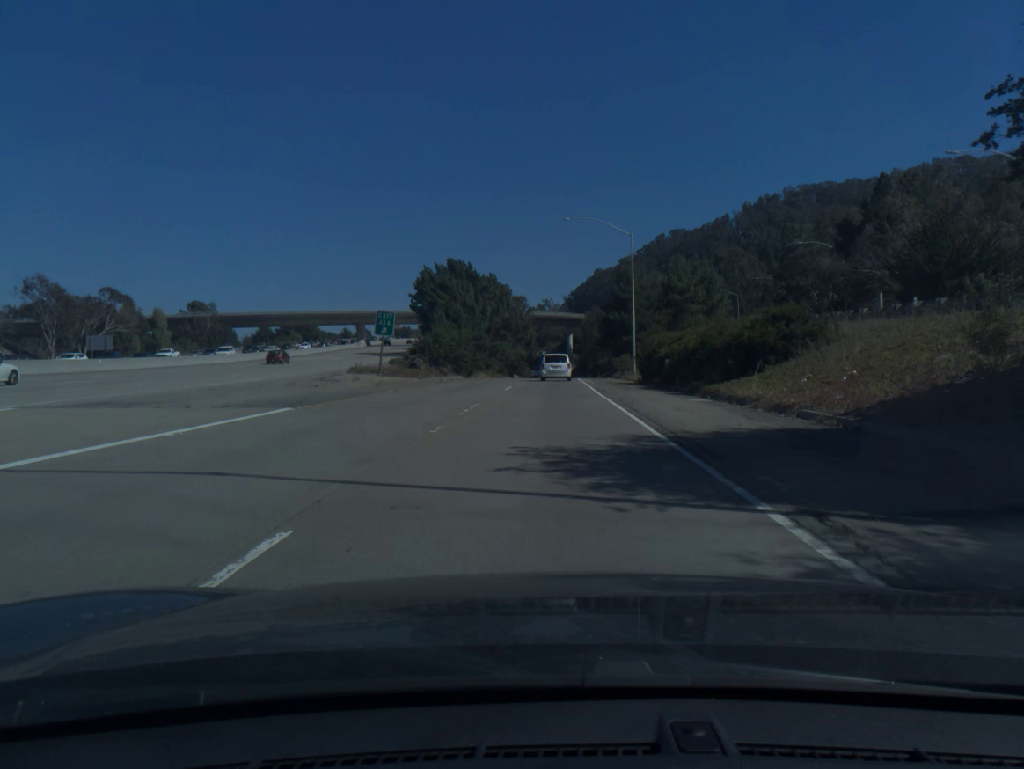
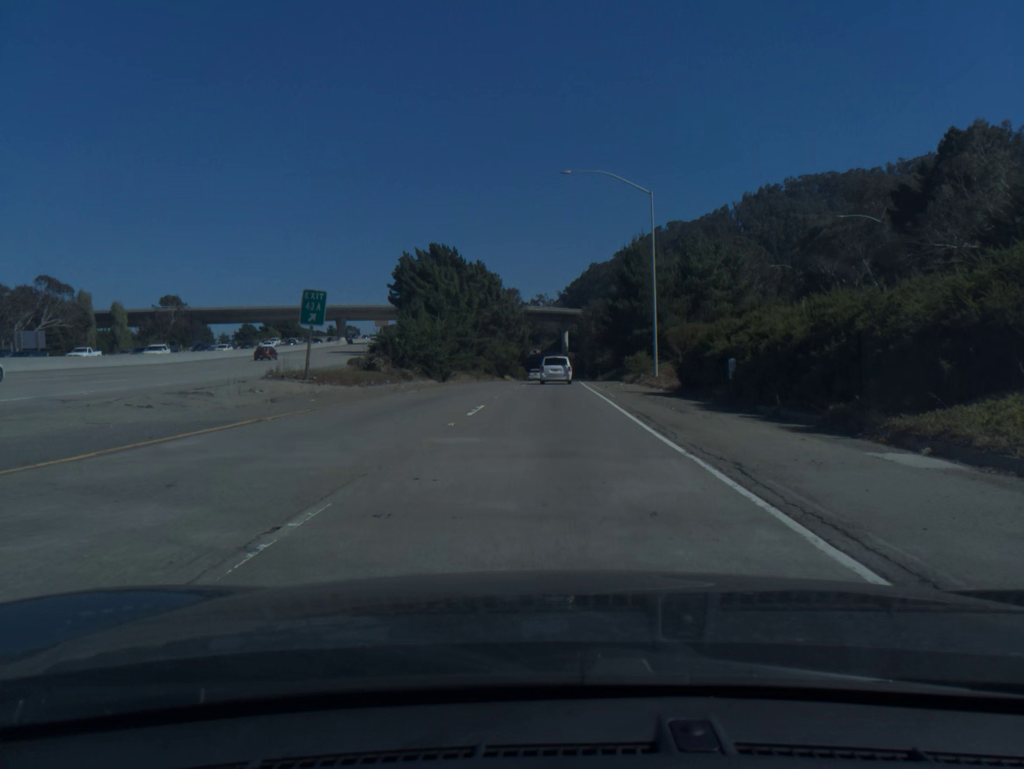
(+0.1, +13.6) m; 0°
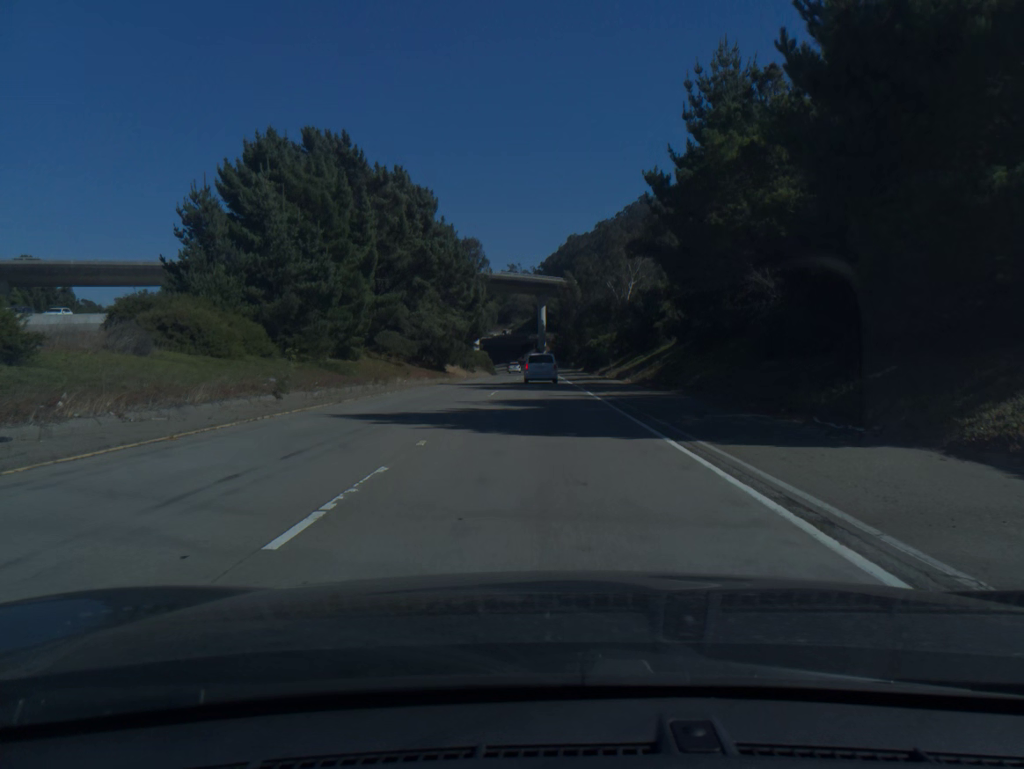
(+0.8, +53.7) m; +2°
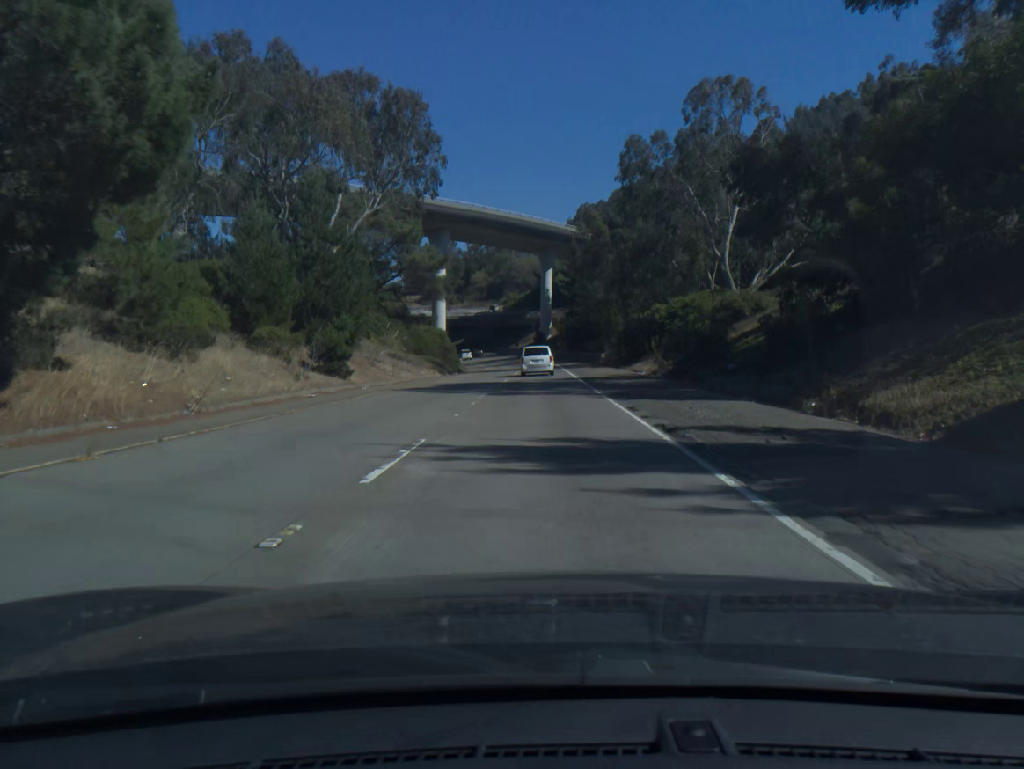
(-0.2, +65.9) m; 0°
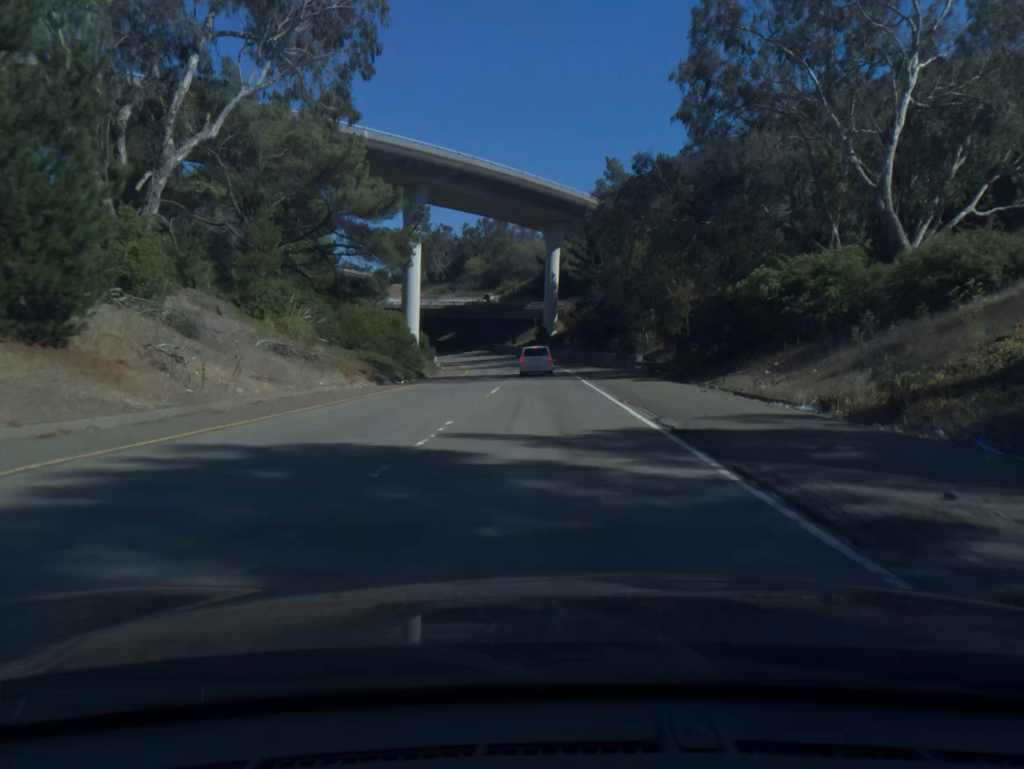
(0.0, +26.3) m; 0°
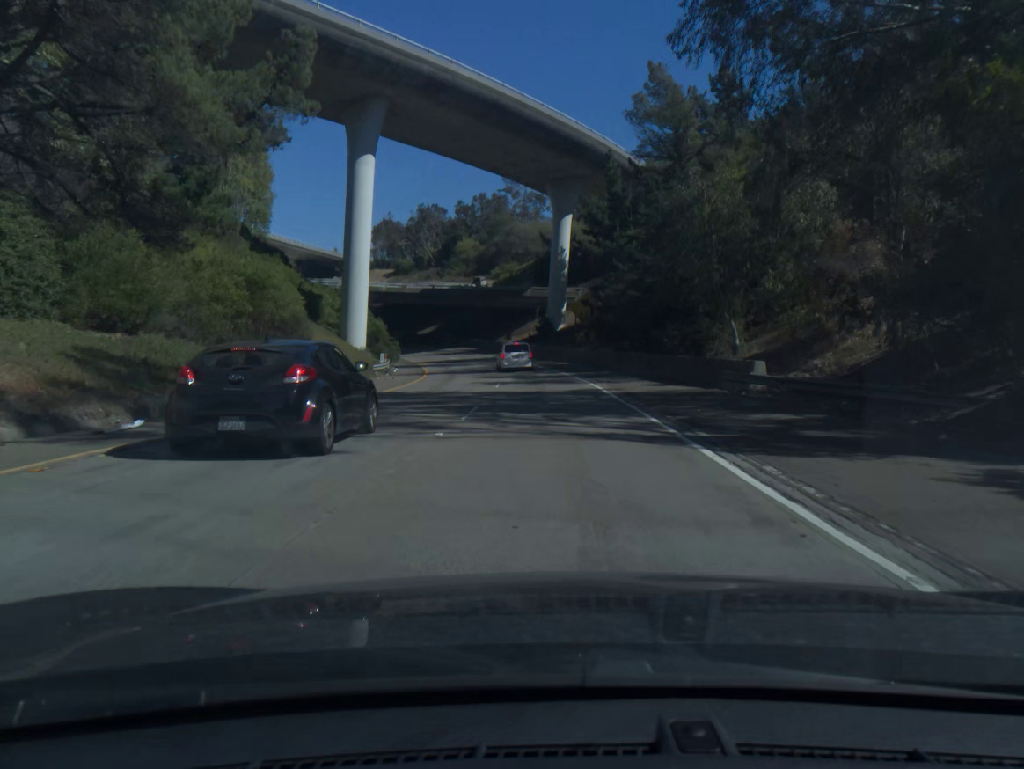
(-0.1, +26.4) m; 0°
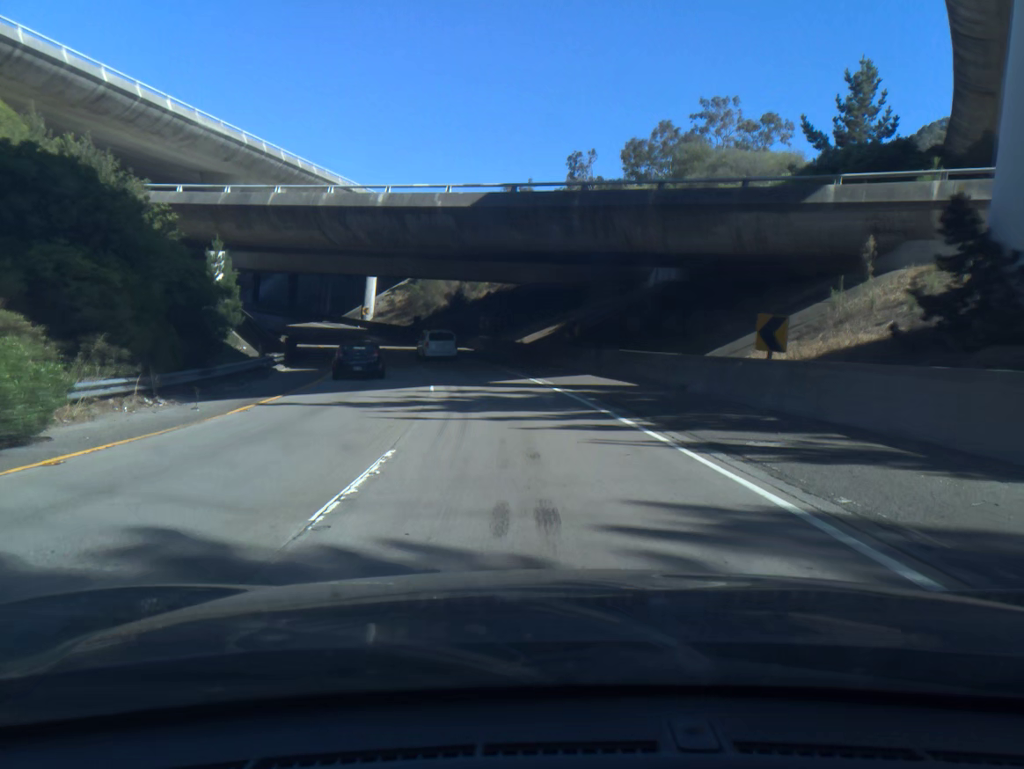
(-4.5, +65.9) m; -12°
